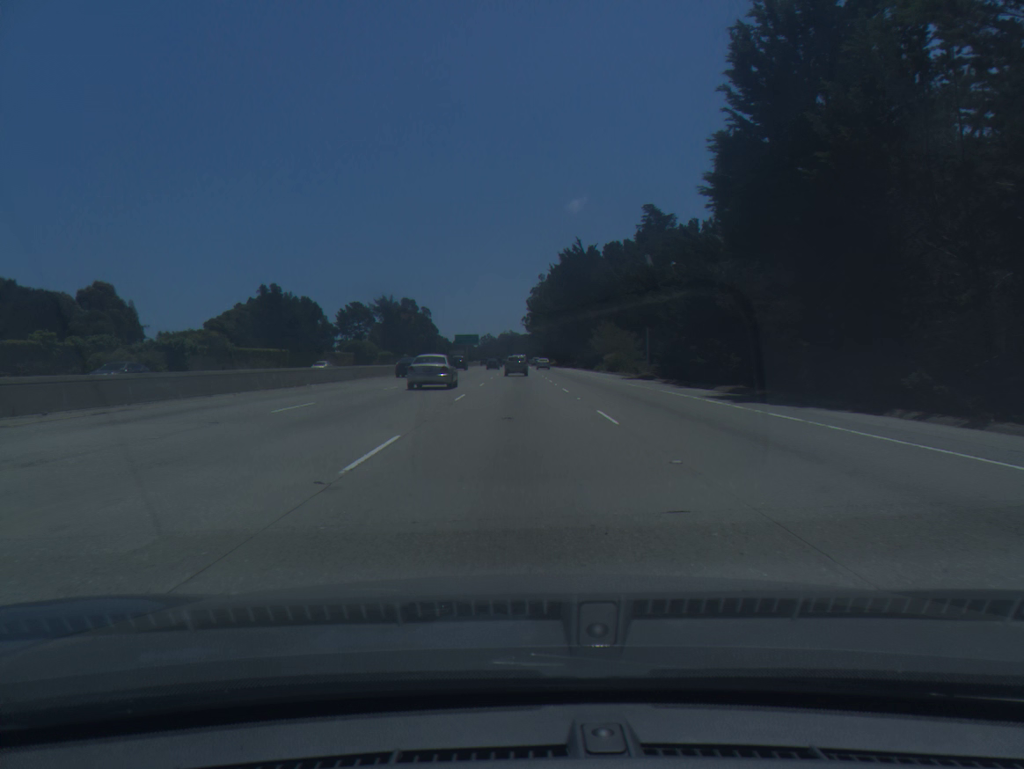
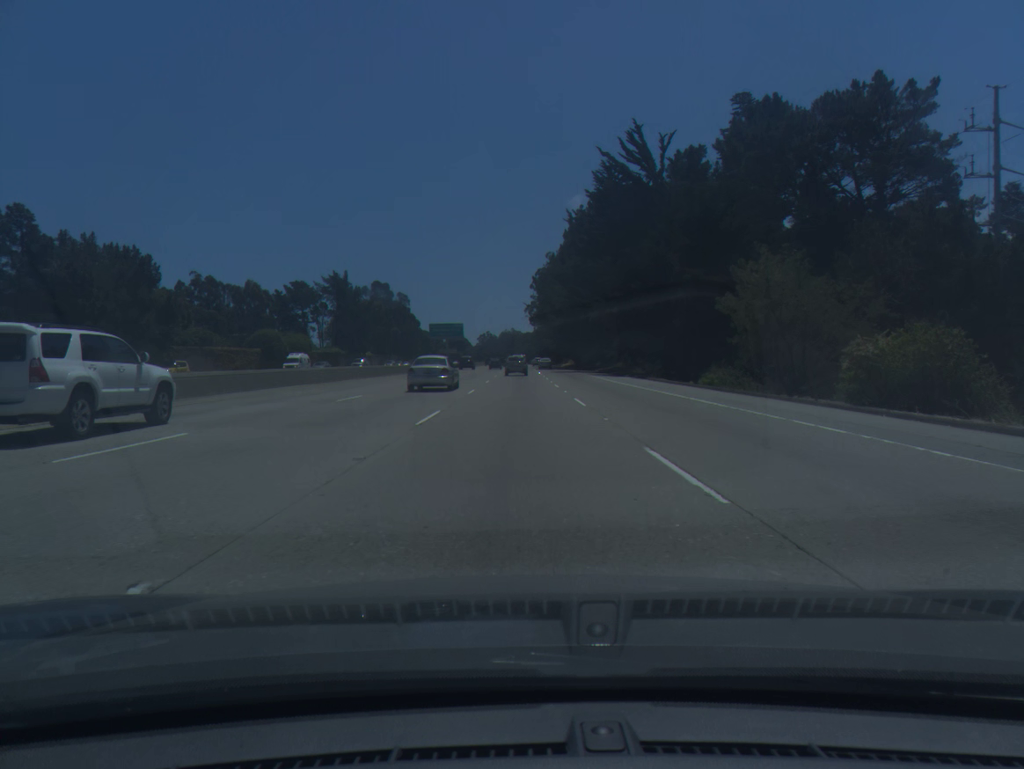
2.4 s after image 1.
(0.0, +66.3) m; 0°
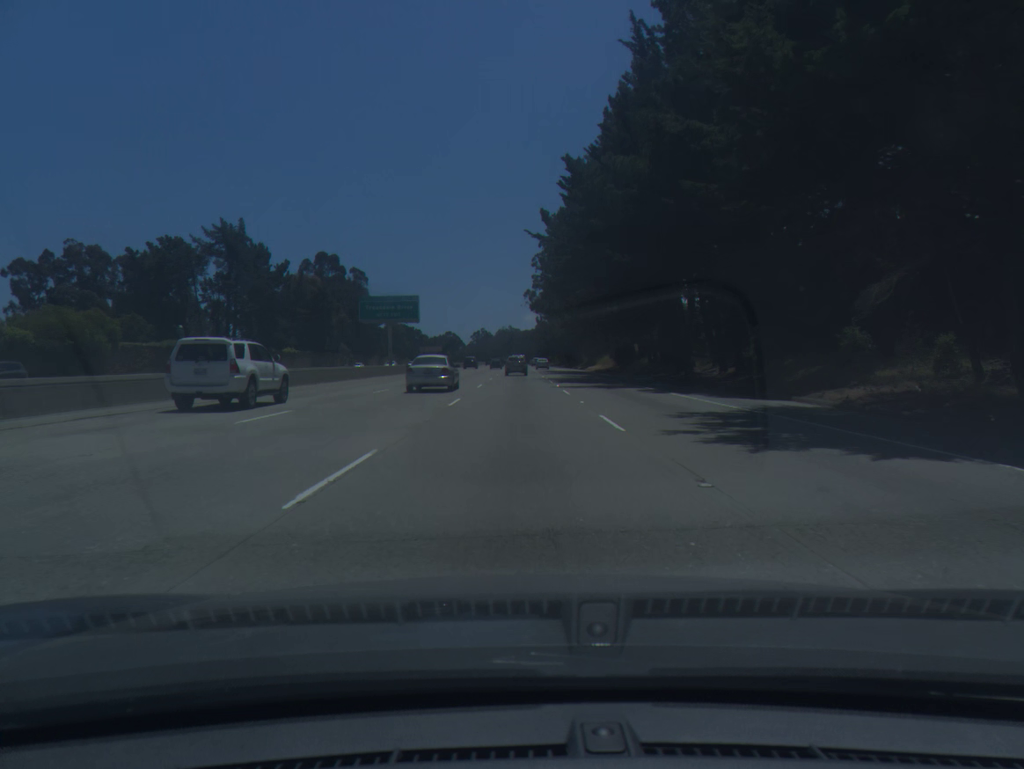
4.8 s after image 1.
(0.0, +66.6) m; 0°
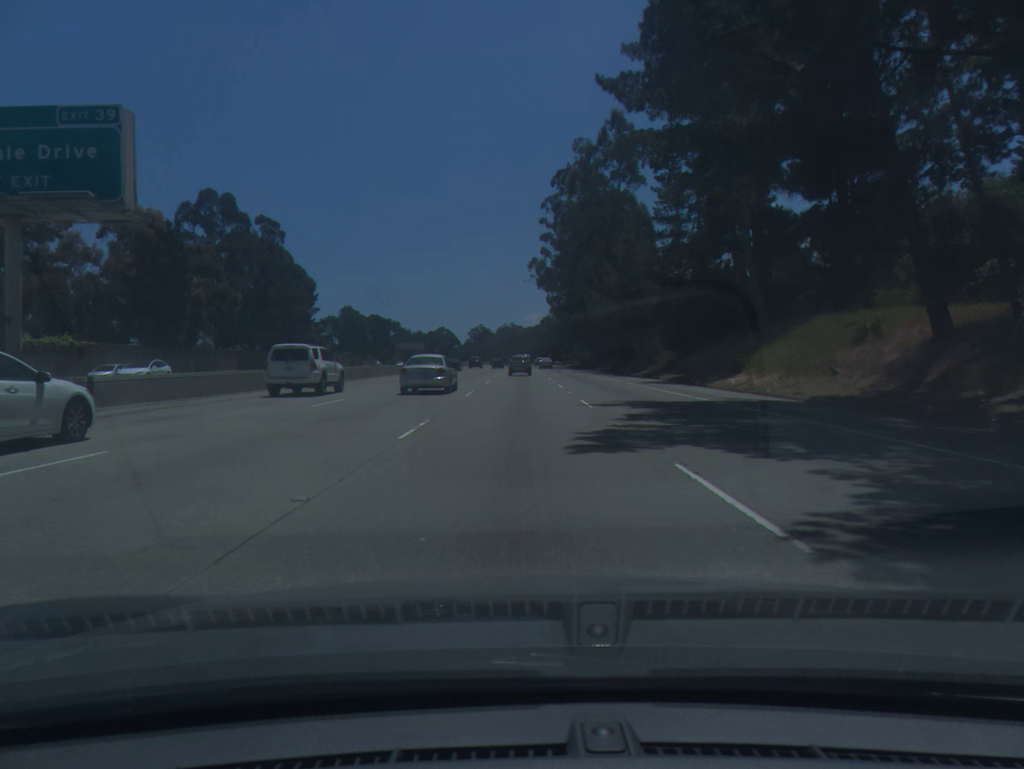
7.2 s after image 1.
(0.0, +67.3) m; 0°
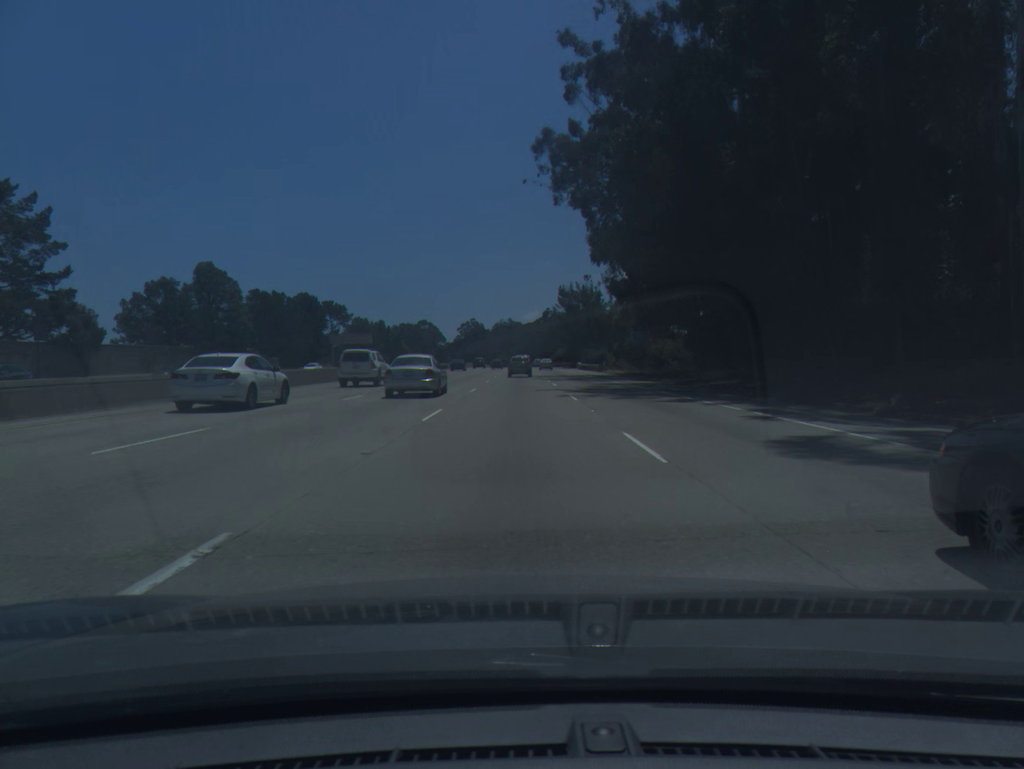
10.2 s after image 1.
(+0.2, +83.9) m; 0°
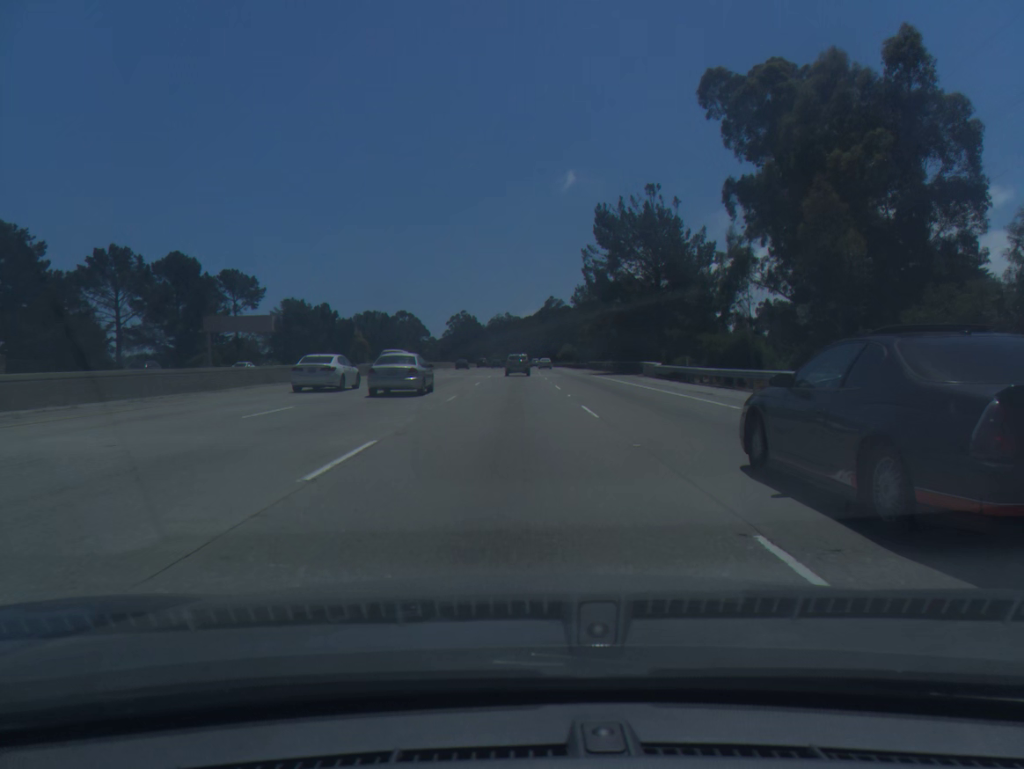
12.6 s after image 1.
(+0.1, +66.6) m; 0°
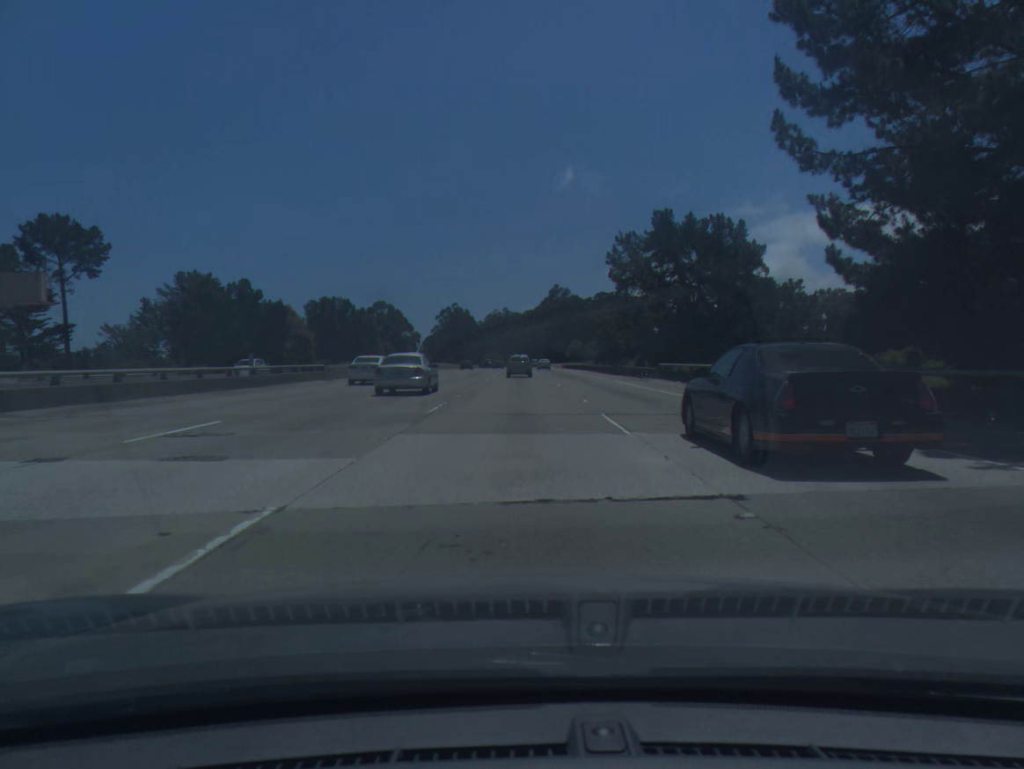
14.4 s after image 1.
(-0.1, +49.0) m; 0°
